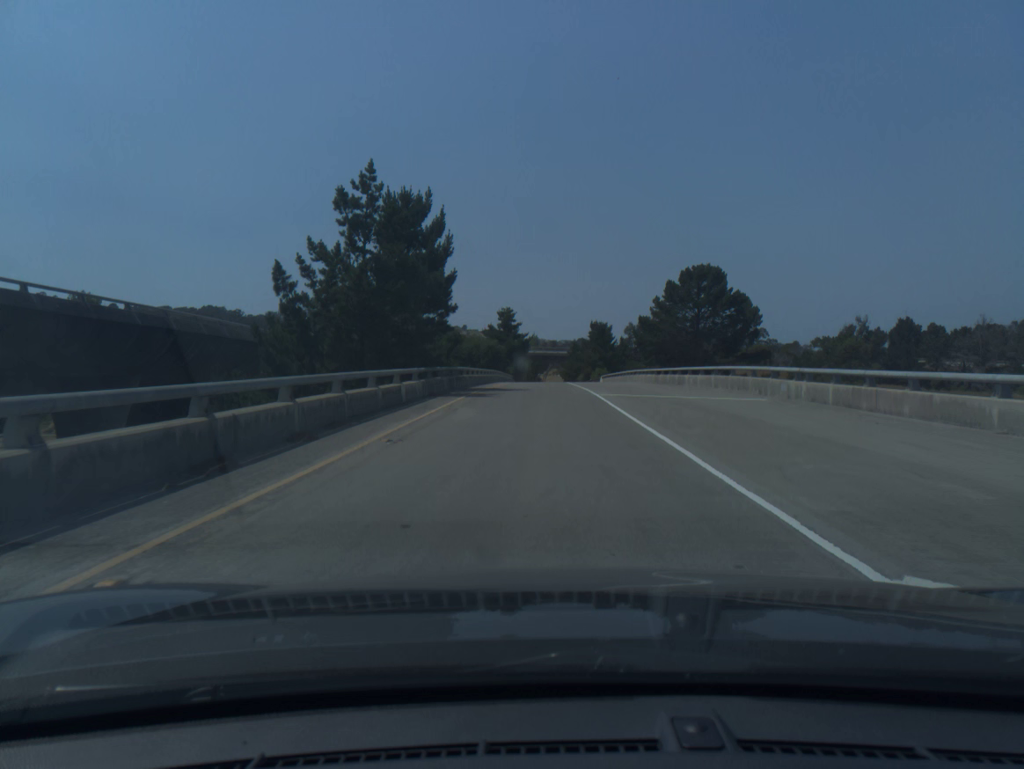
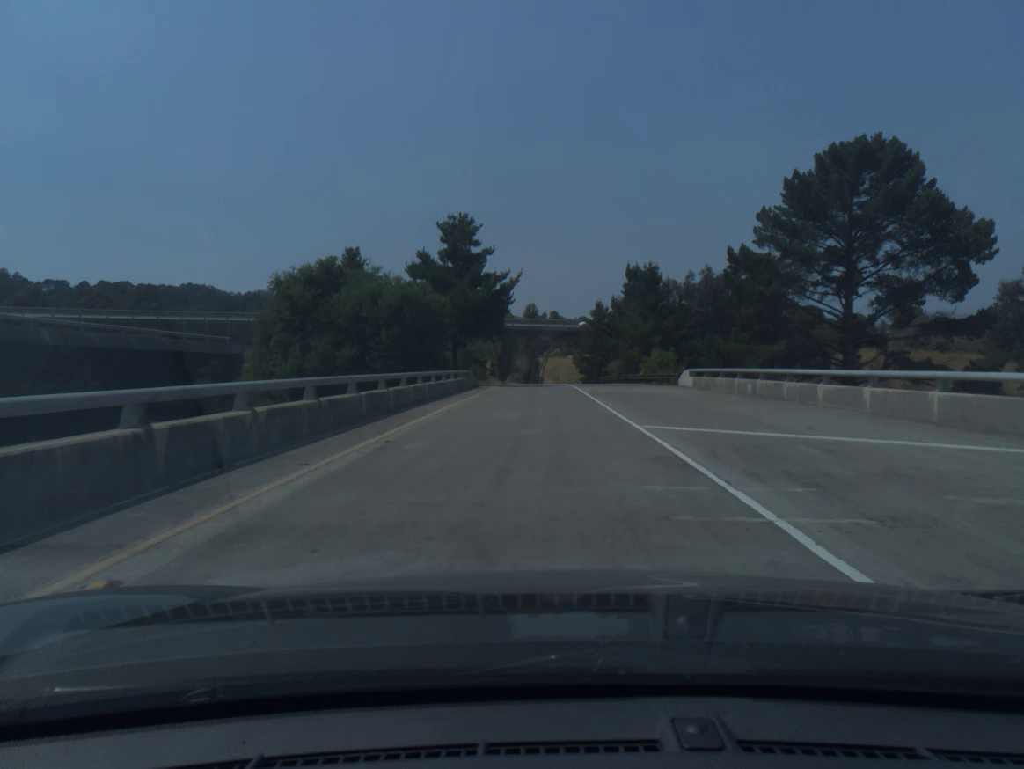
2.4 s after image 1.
(0.0, +58.9) m; 0°
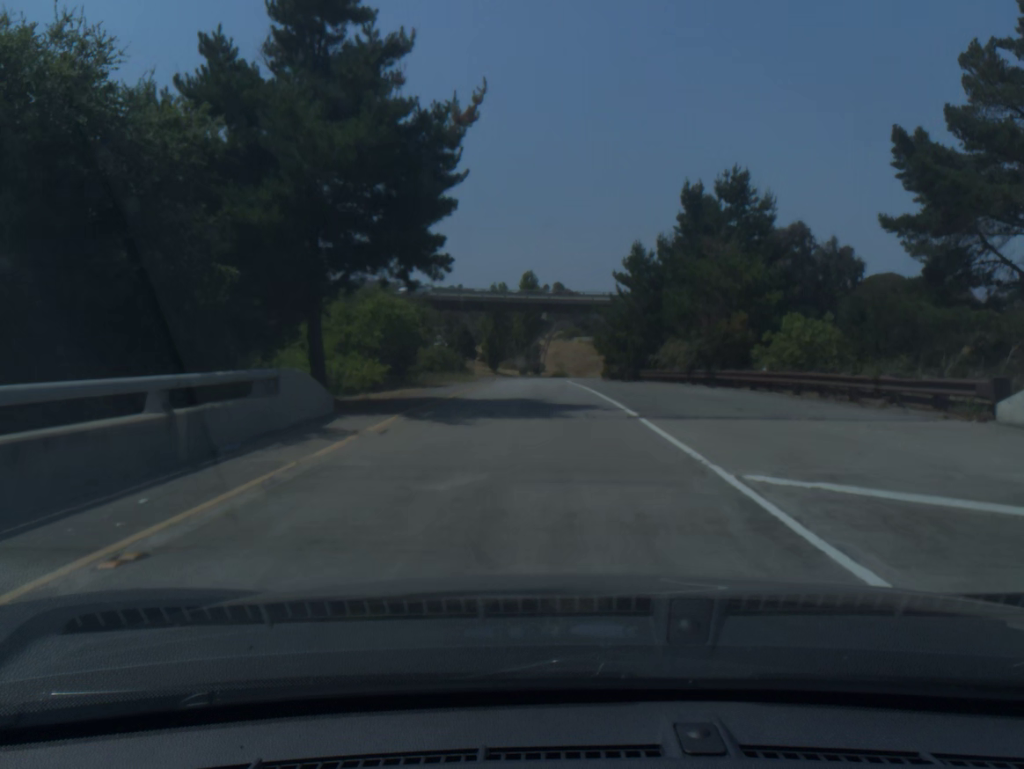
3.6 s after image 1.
(0.0, +29.7) m; 0°
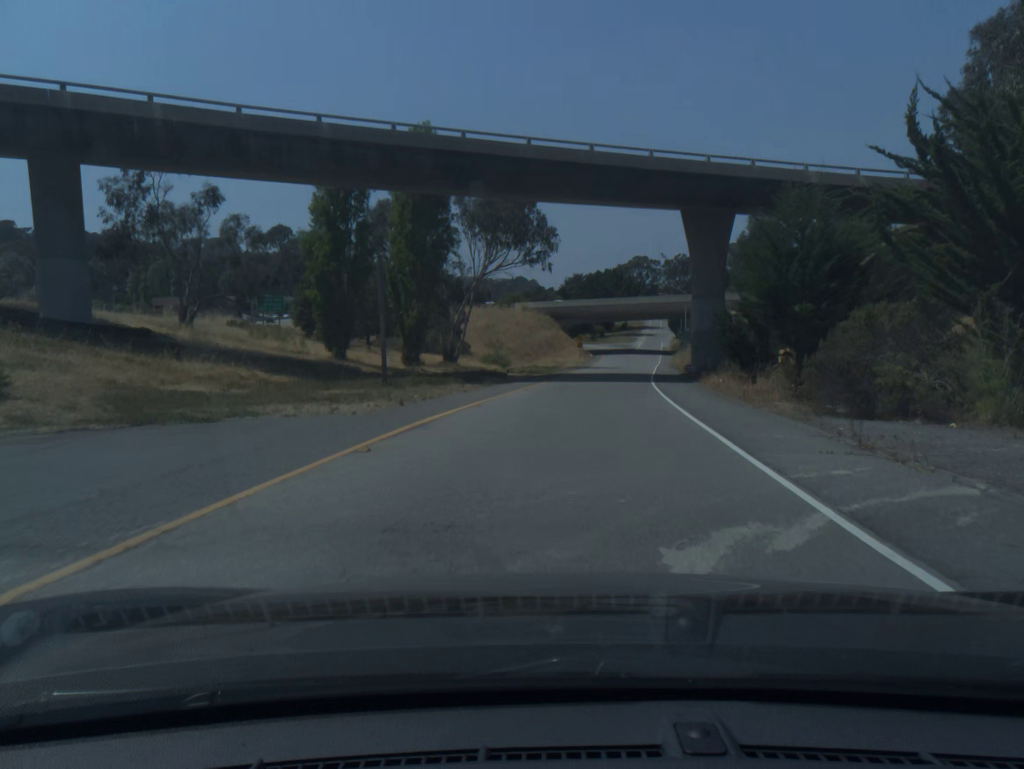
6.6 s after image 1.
(+1.2, +70.9) m; +5°
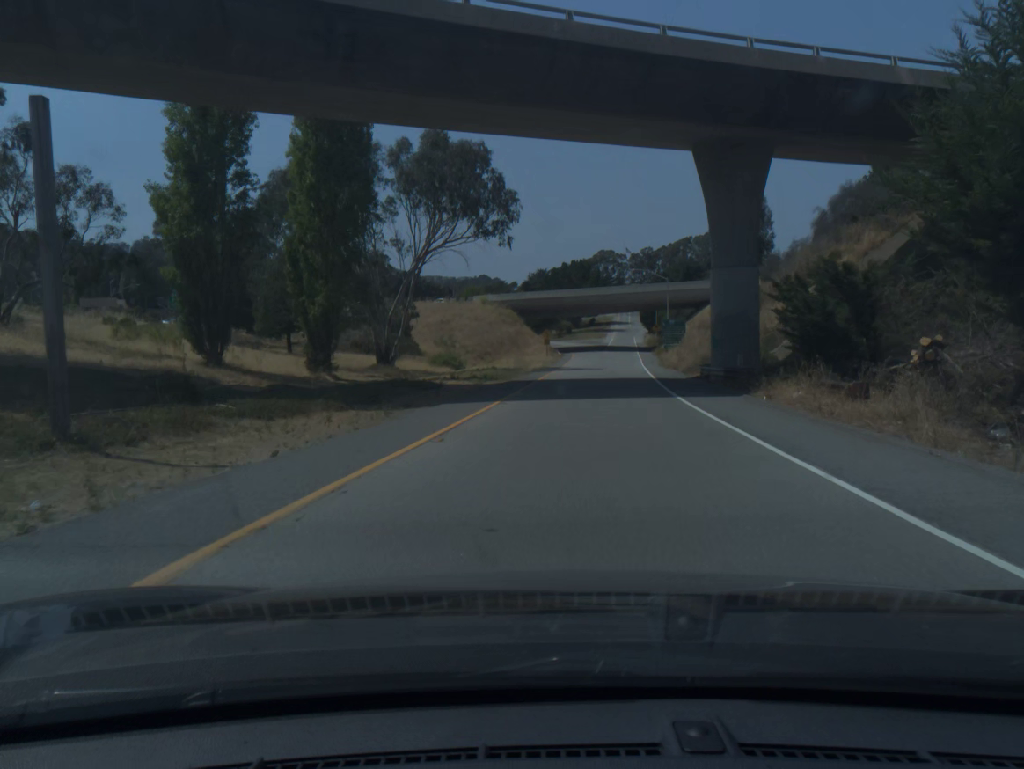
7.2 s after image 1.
(+0.3, +14.4) m; +3°
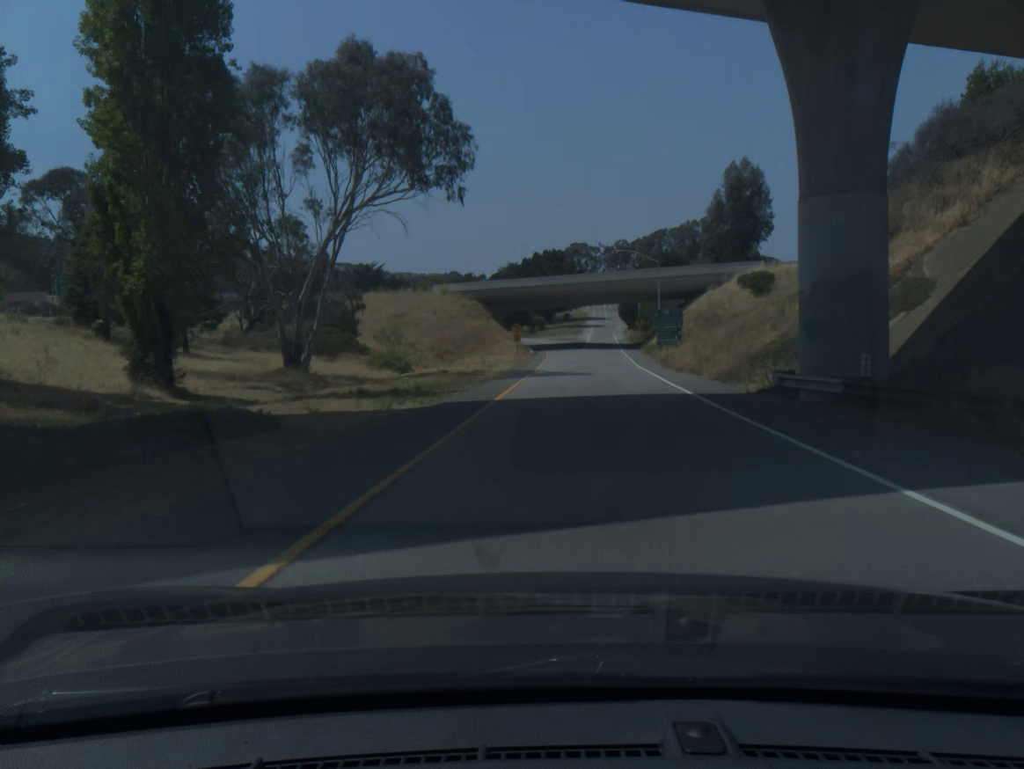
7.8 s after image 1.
(+0.3, +14.4) m; +2°
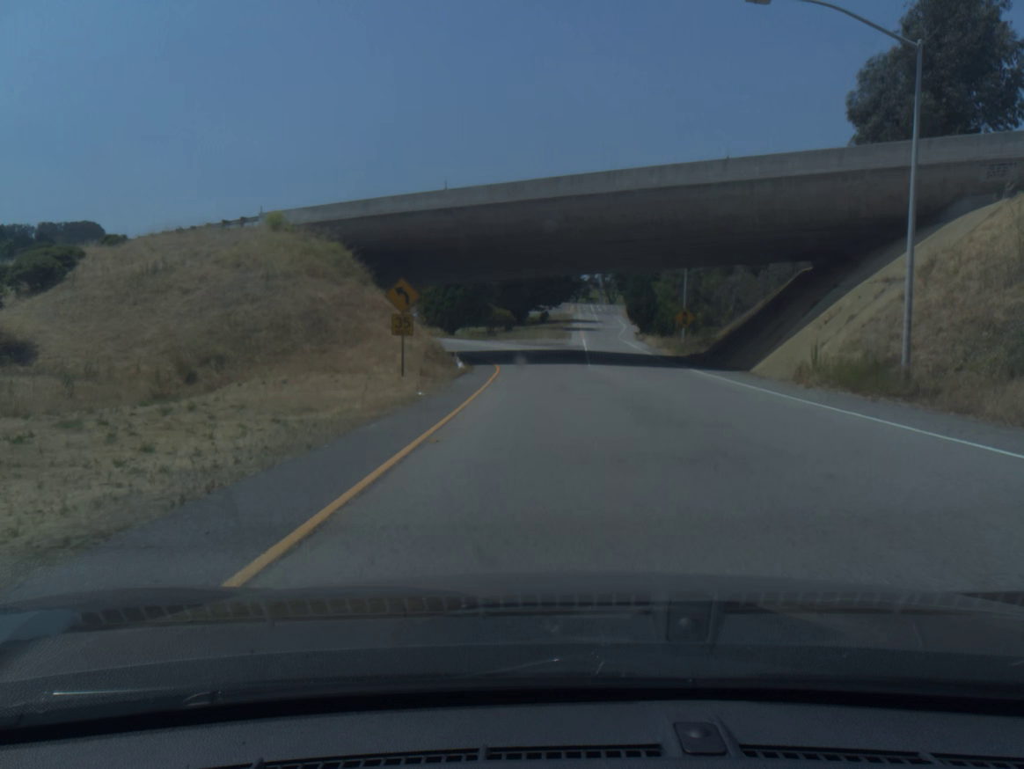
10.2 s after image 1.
(+1.3, +56.4) m; +2°
